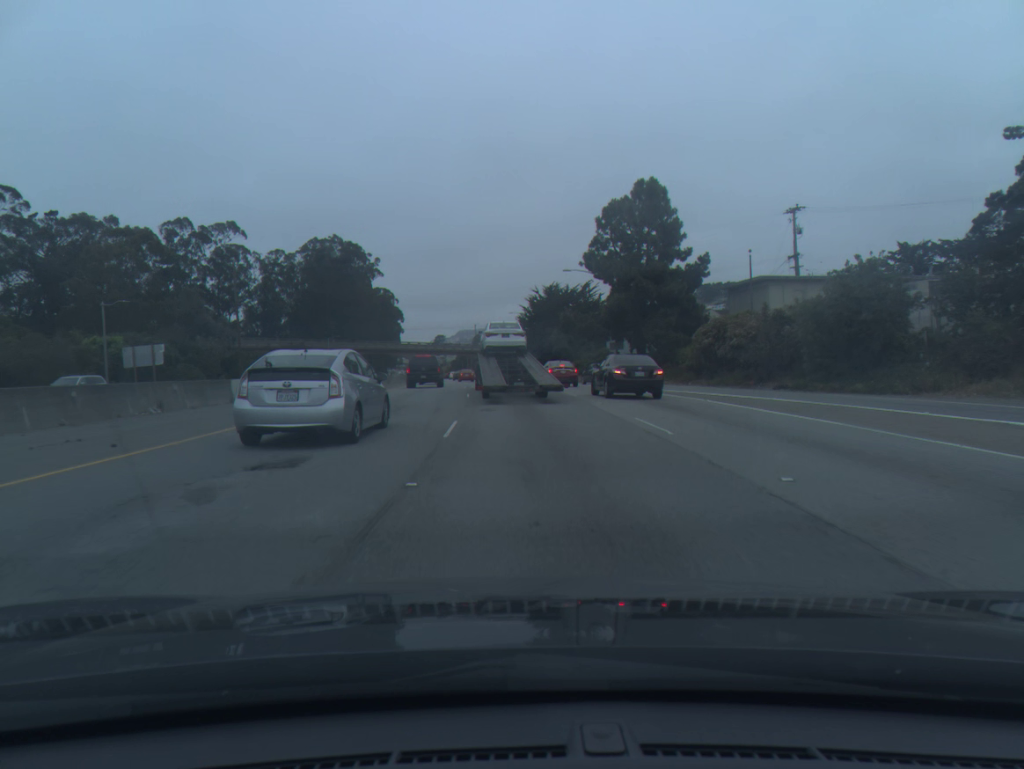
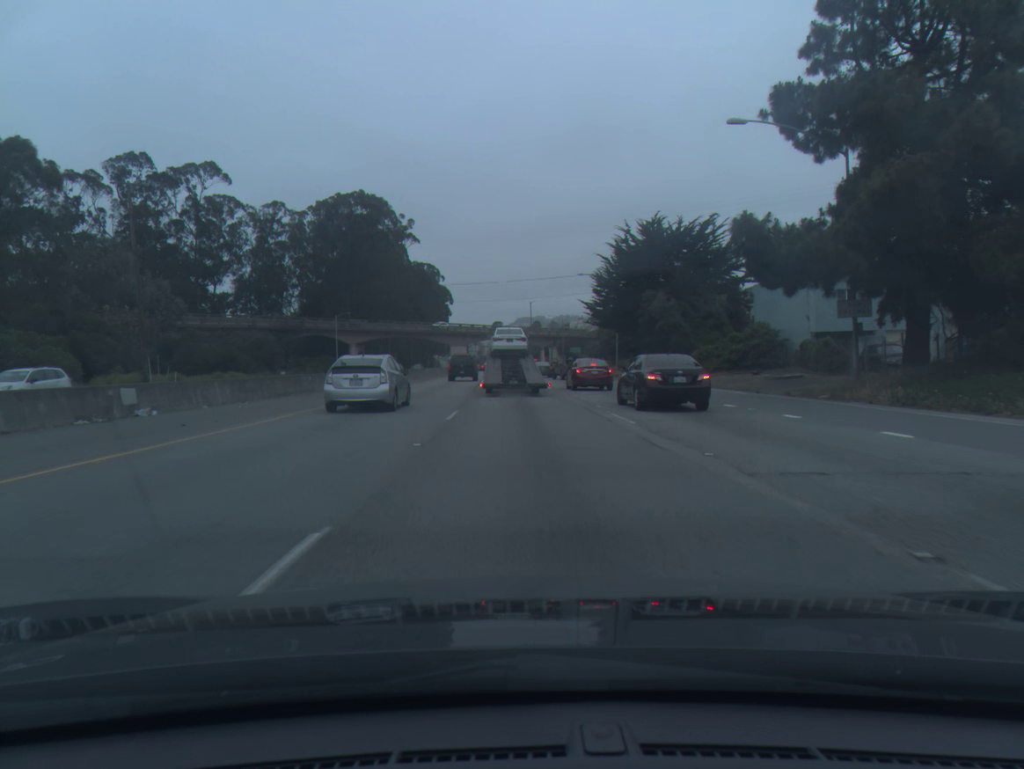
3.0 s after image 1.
(-1.4, +40.8) m; -4°
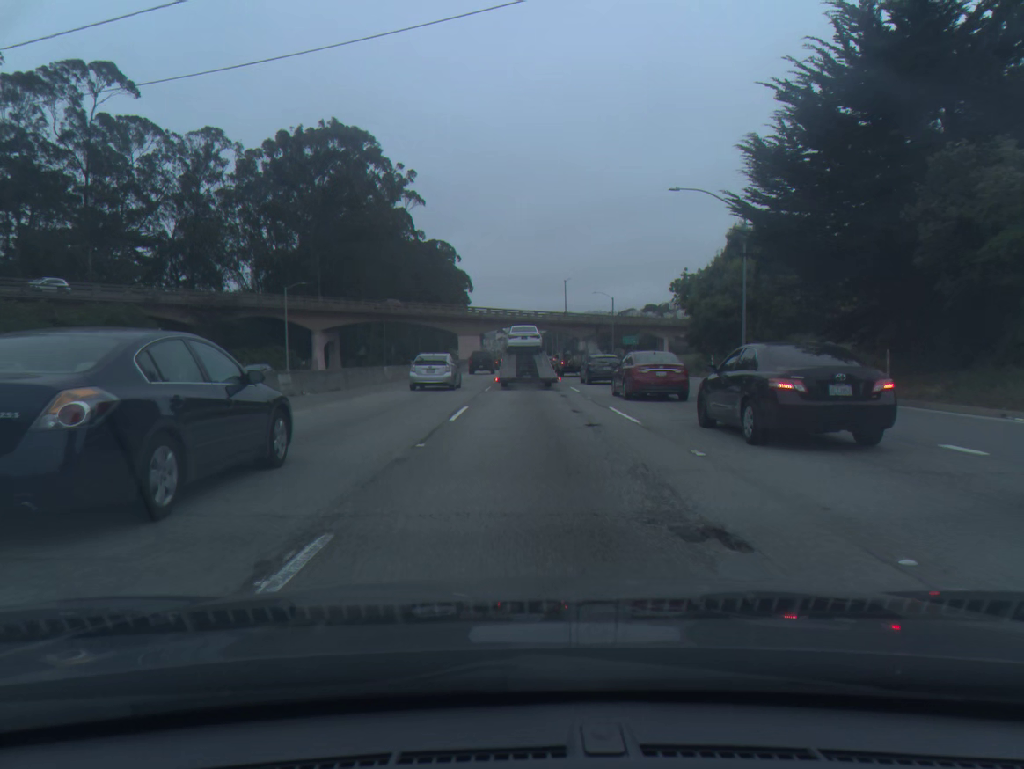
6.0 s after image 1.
(-0.7, +38.7) m; -2°
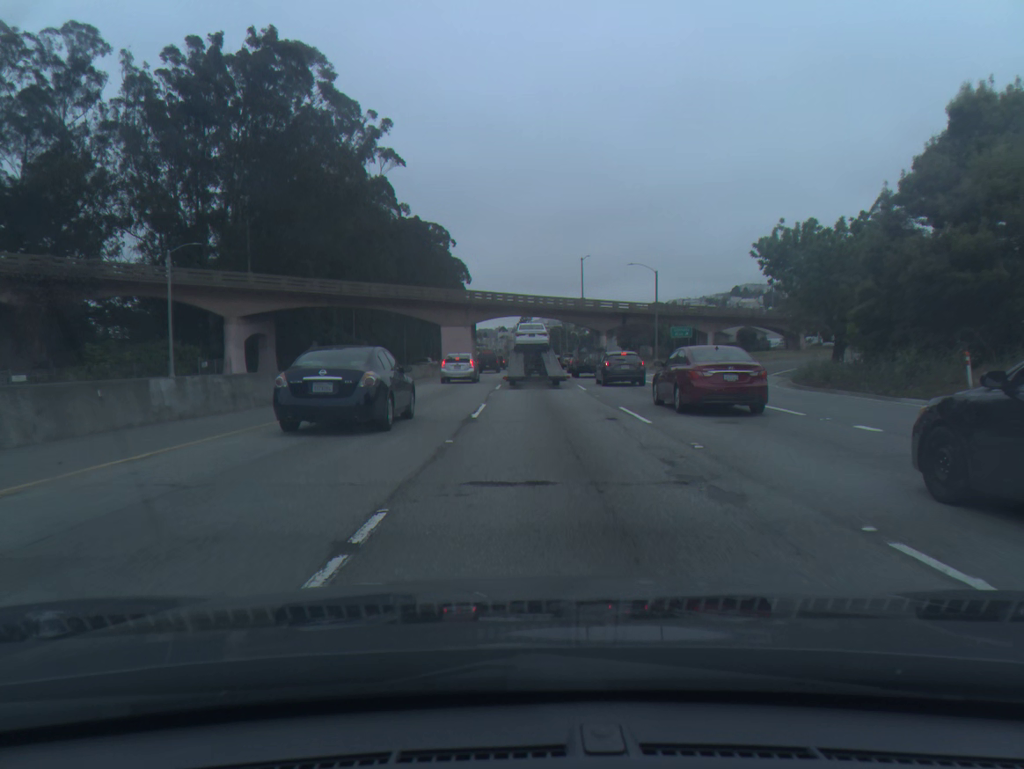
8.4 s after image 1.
(-0.1, +28.7) m; 0°
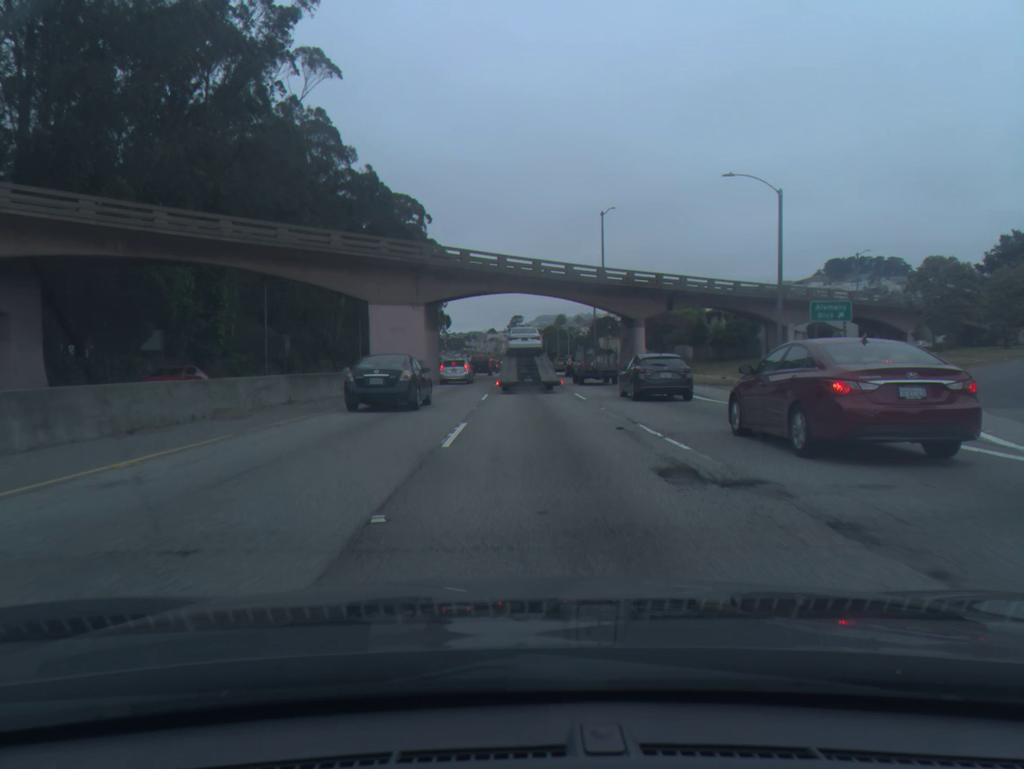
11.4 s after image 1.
(+0.1, +34.9) m; +1°
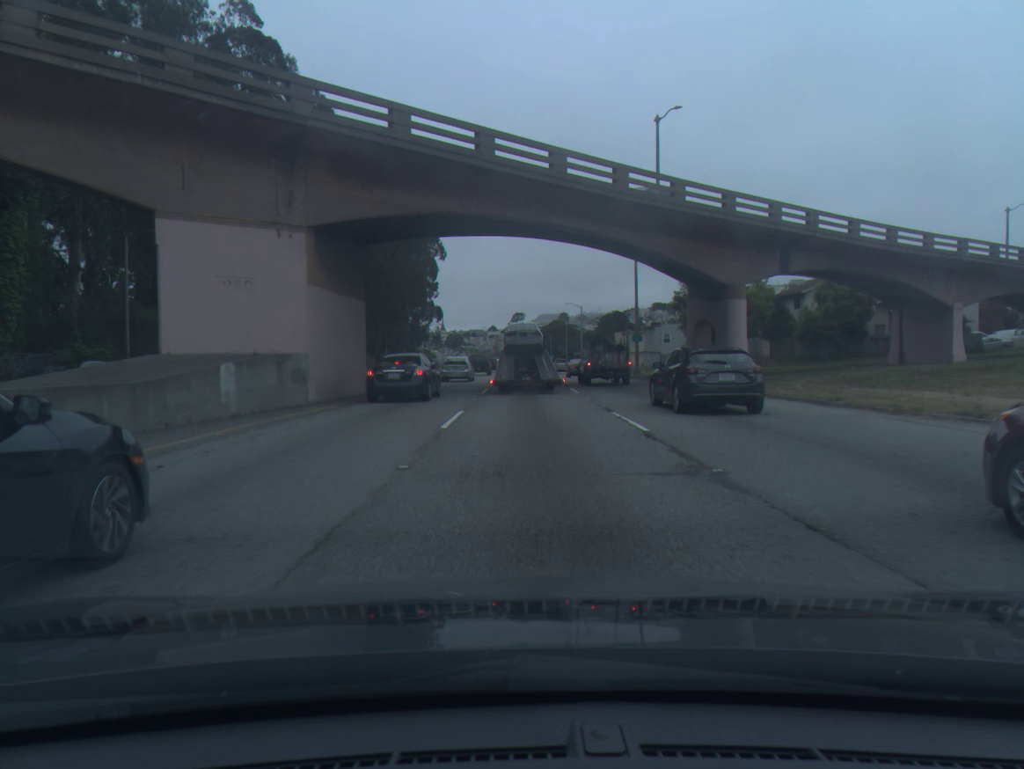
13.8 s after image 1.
(+0.1, +26.9) m; 0°
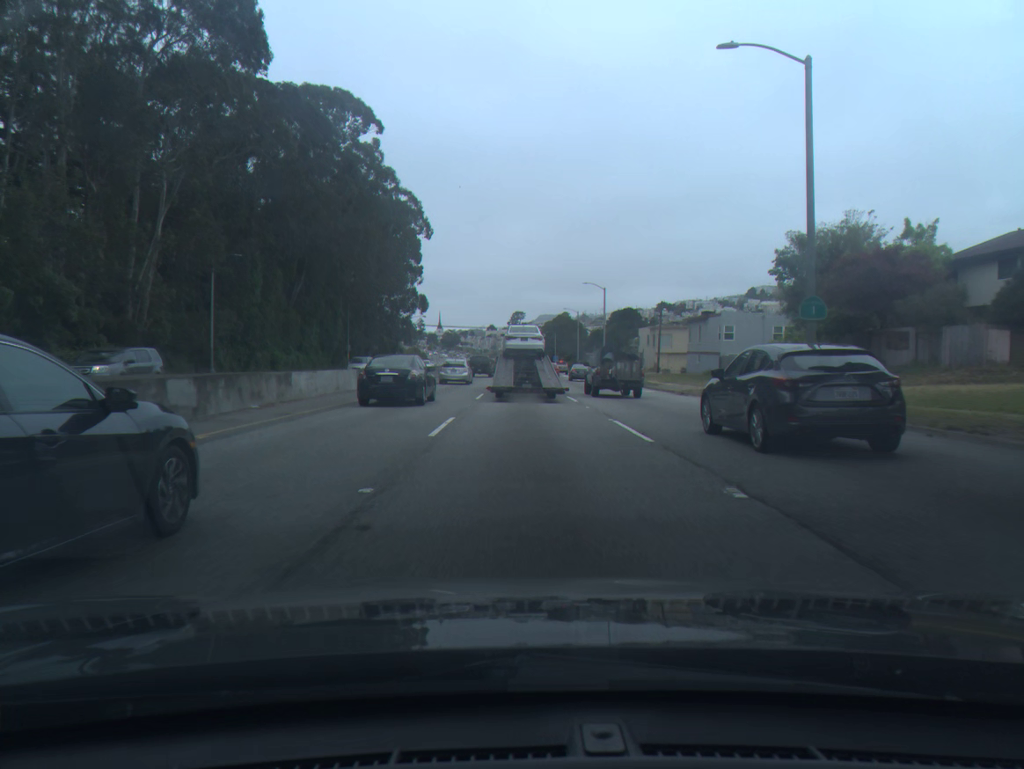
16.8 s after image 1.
(+0.1, +30.6) m; 0°
